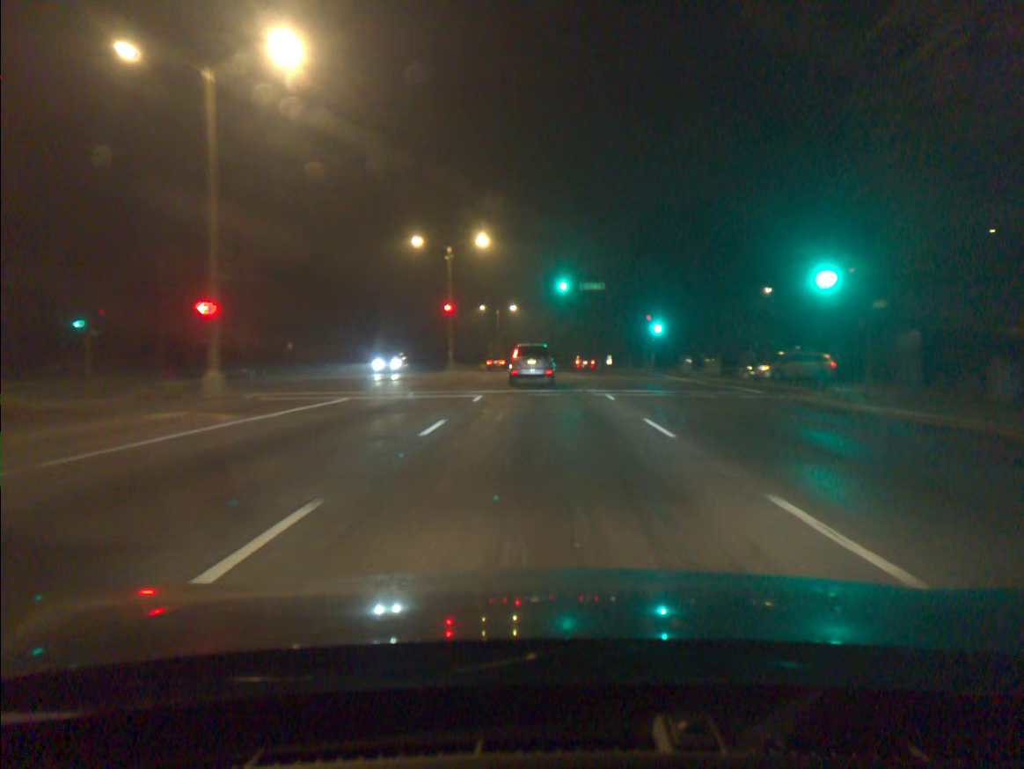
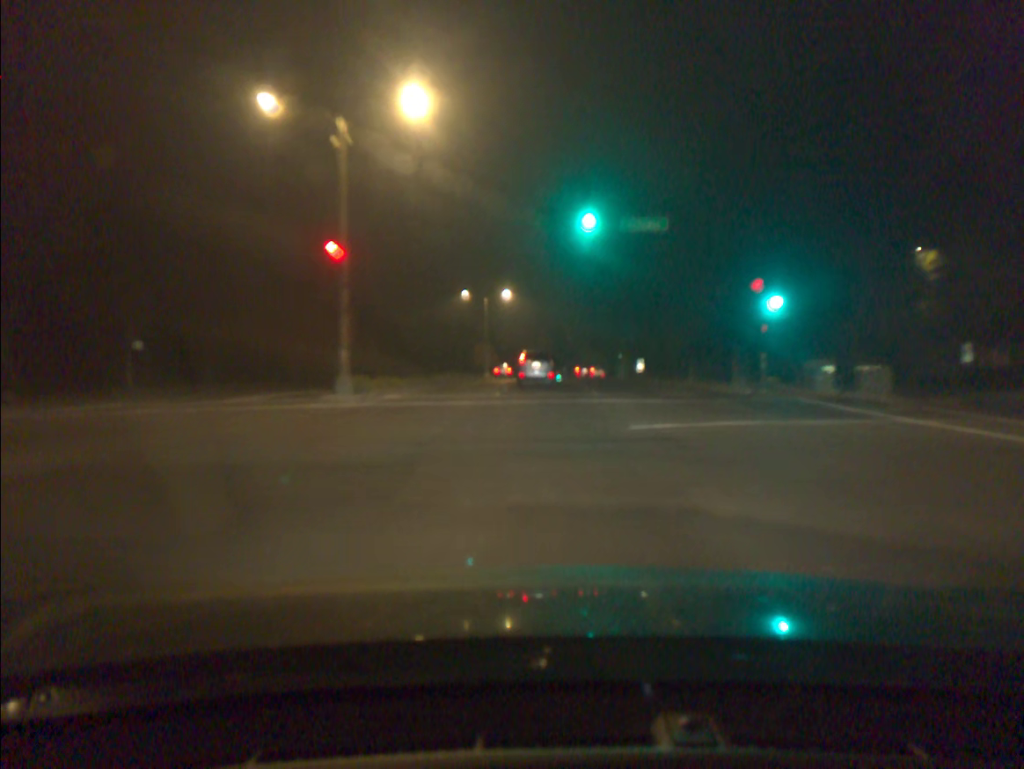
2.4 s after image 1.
(-0.1, +28.7) m; 0°
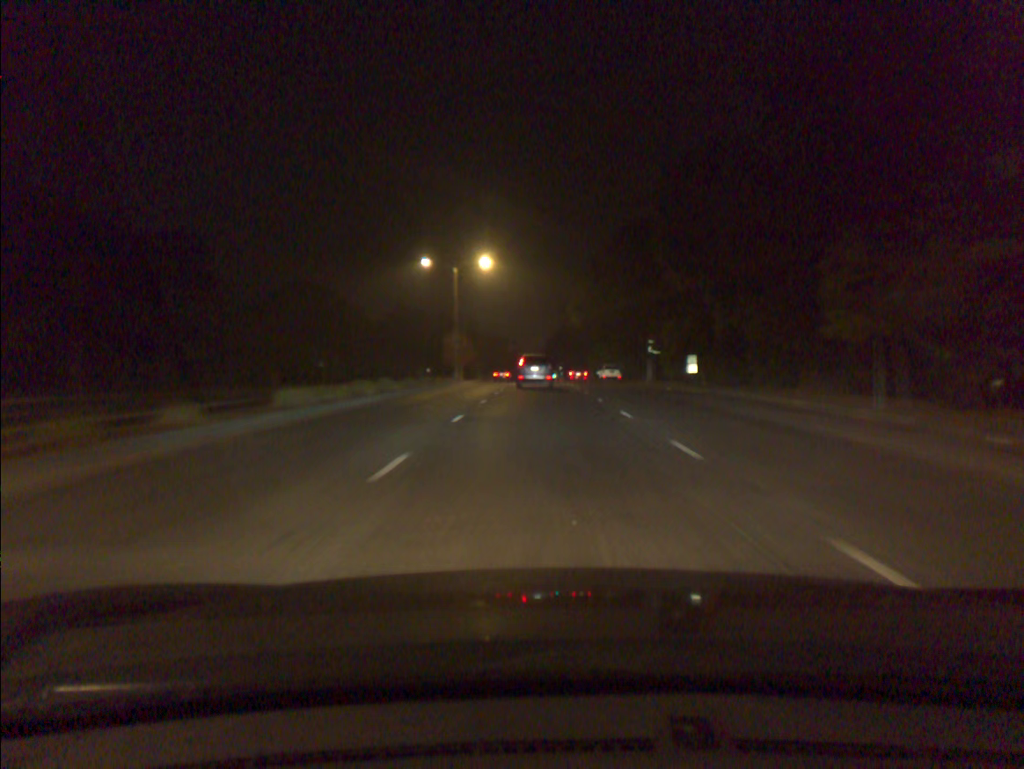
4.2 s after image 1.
(+0.1, +24.8) m; +1°
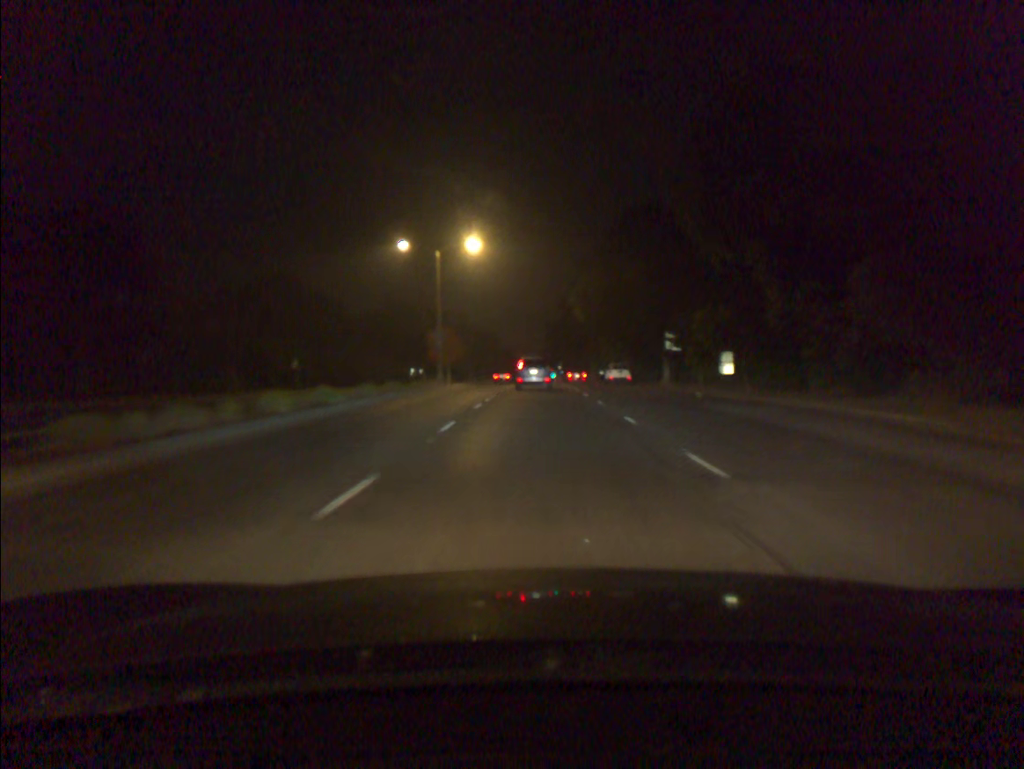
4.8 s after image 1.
(0.0, +8.5) m; 0°
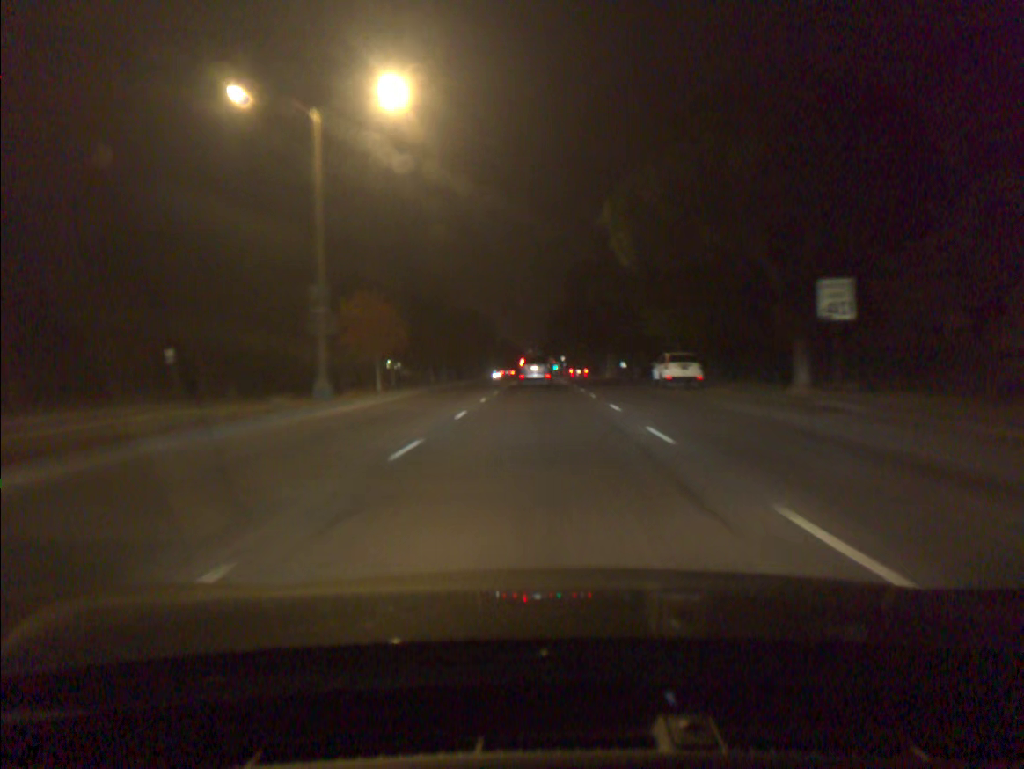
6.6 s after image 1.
(-0.1, +26.2) m; 0°
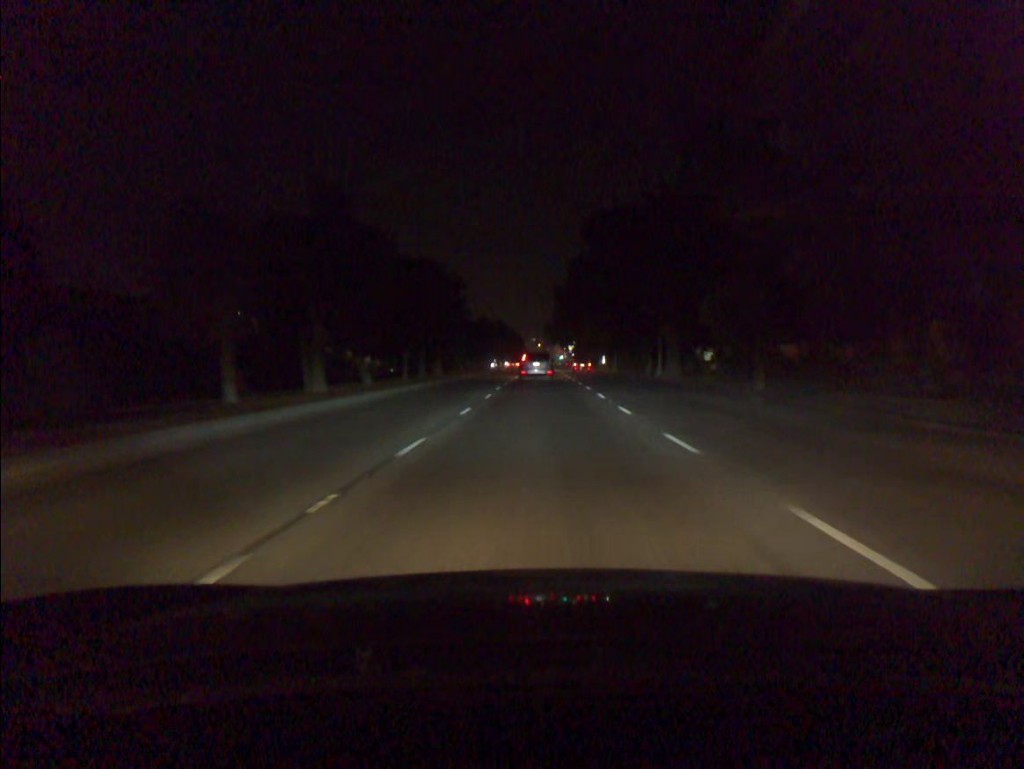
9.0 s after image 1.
(-0.1, +36.7) m; 0°
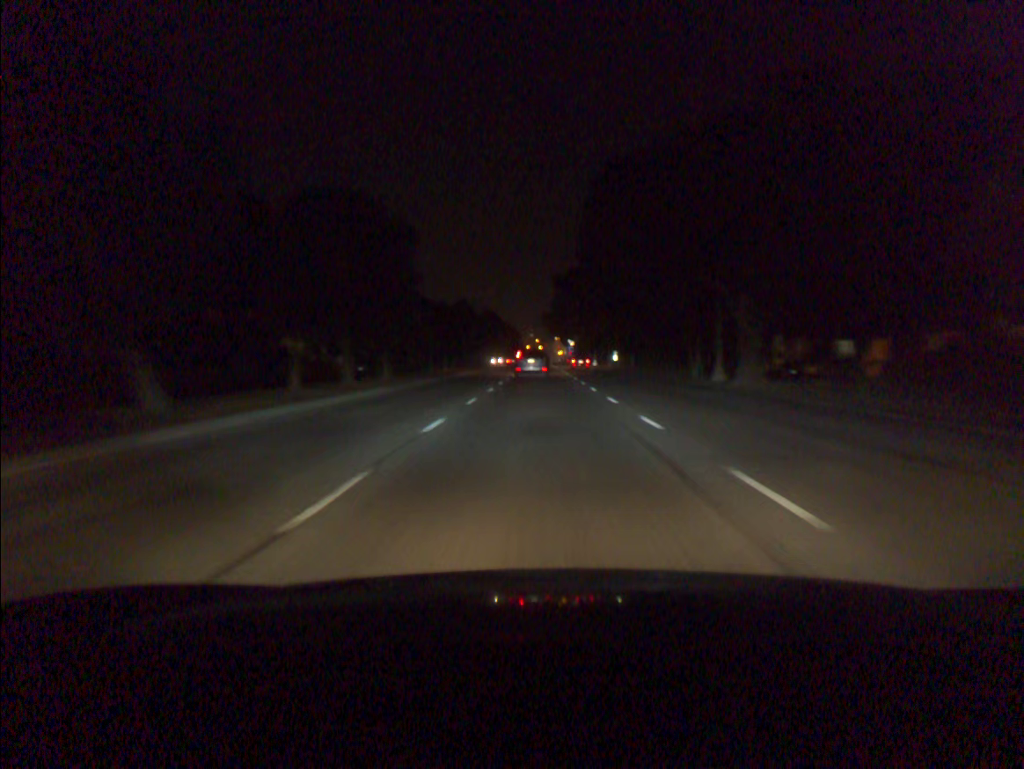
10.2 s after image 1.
(0.0, +18.9) m; 0°
